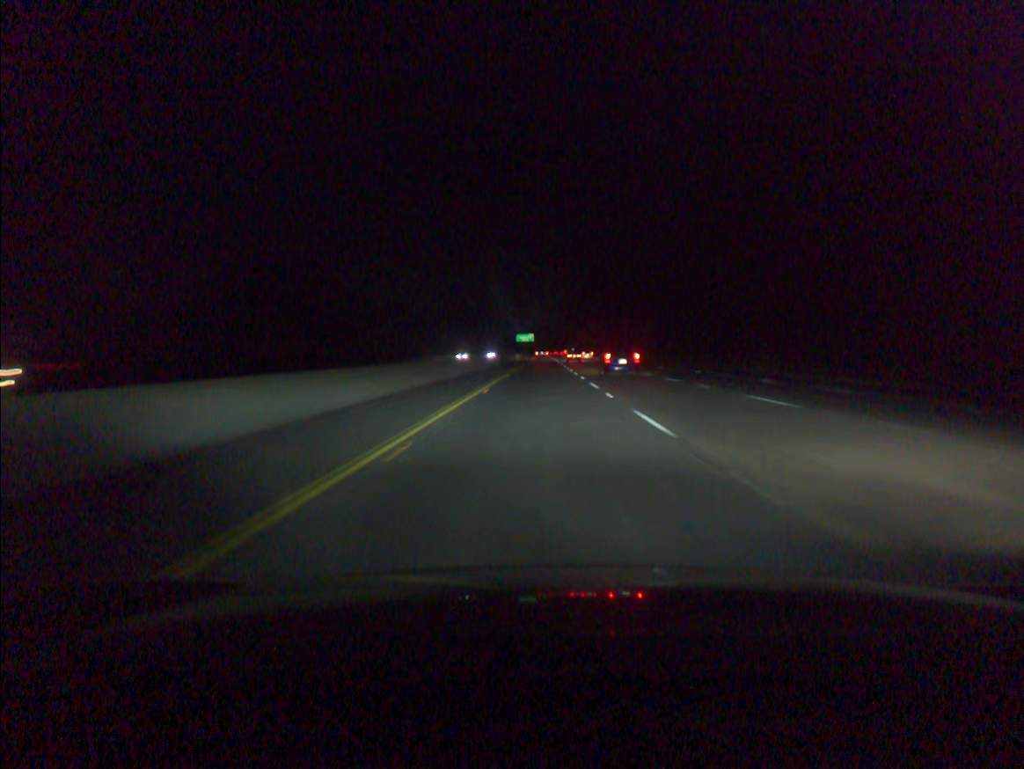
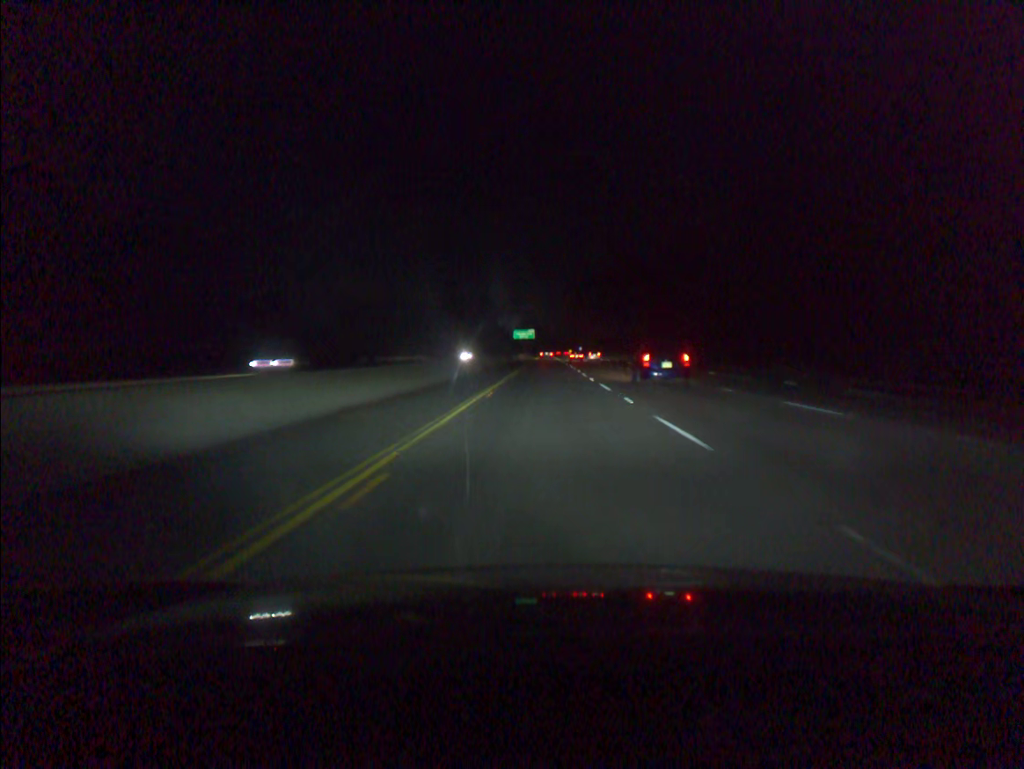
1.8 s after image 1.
(-0.2, +60.5) m; 0°
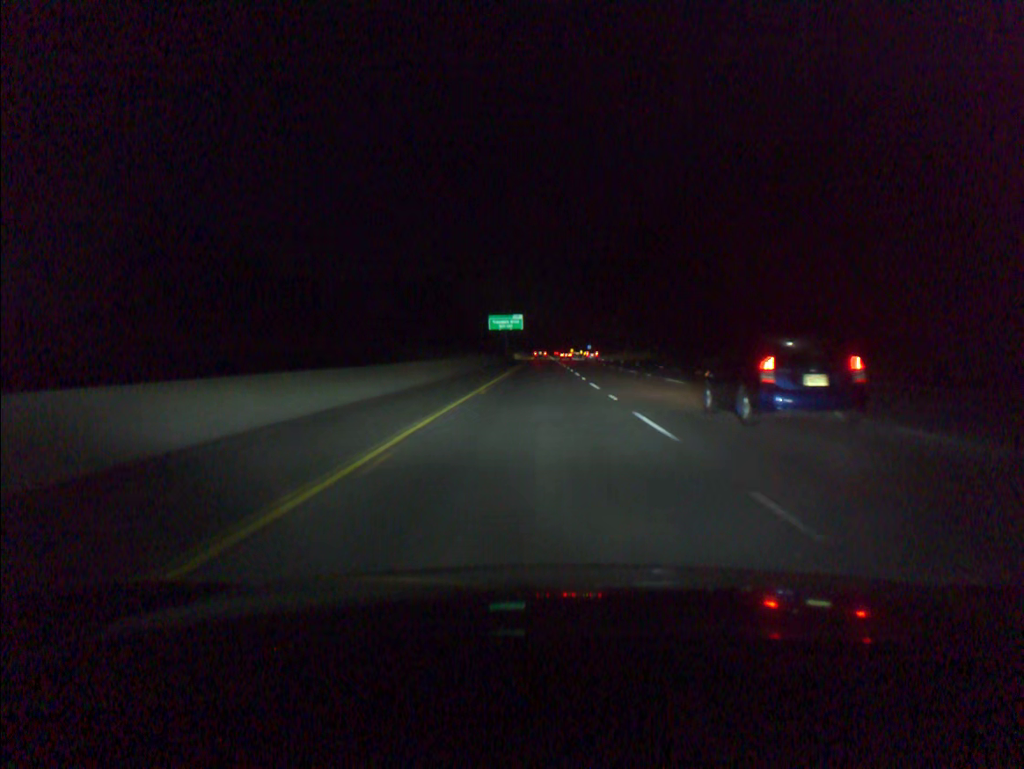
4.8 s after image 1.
(+0.6, +100.8) m; 0°
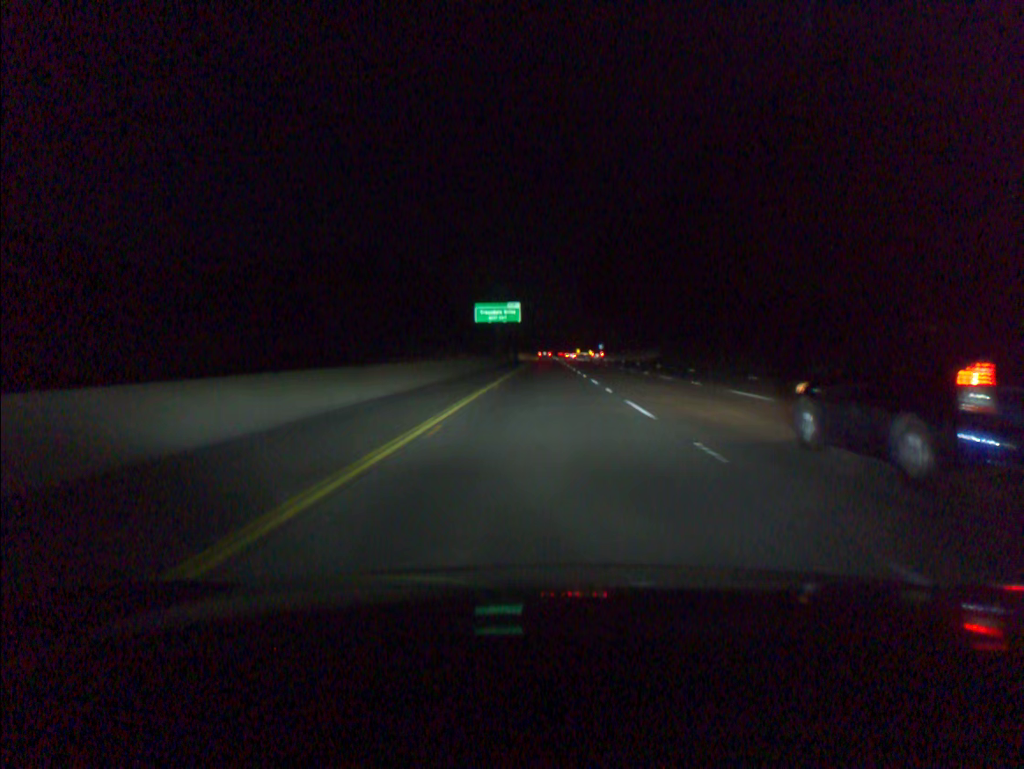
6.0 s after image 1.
(-0.1, +40.3) m; 0°
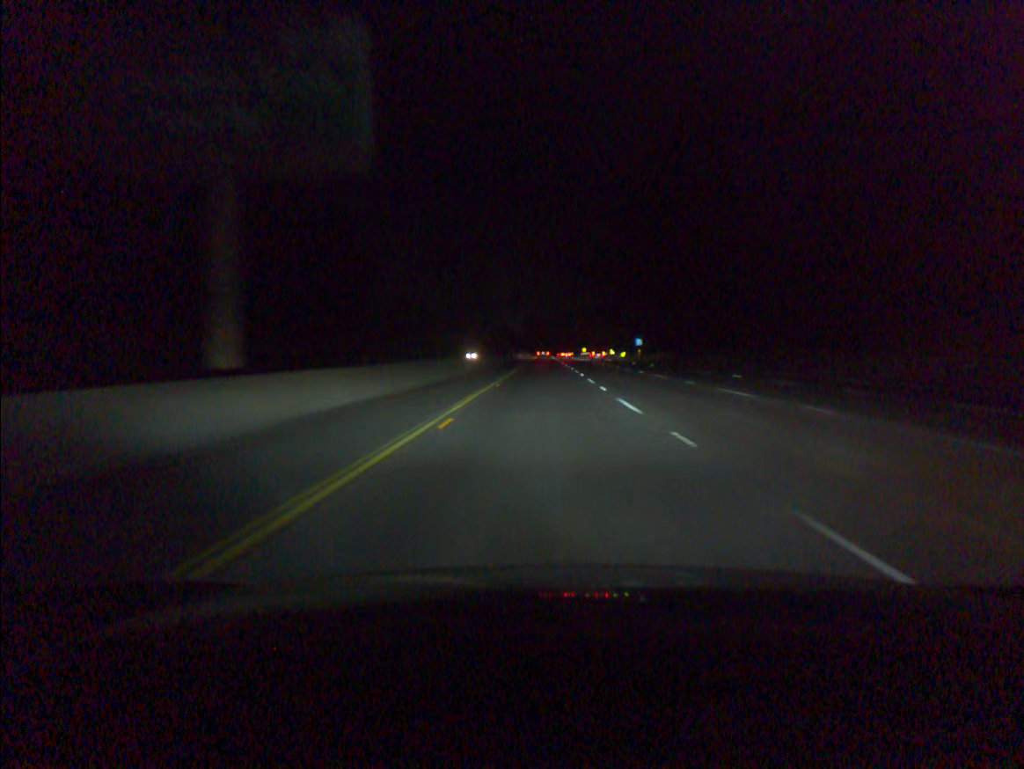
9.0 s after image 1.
(+0.5, +100.7) m; 0°
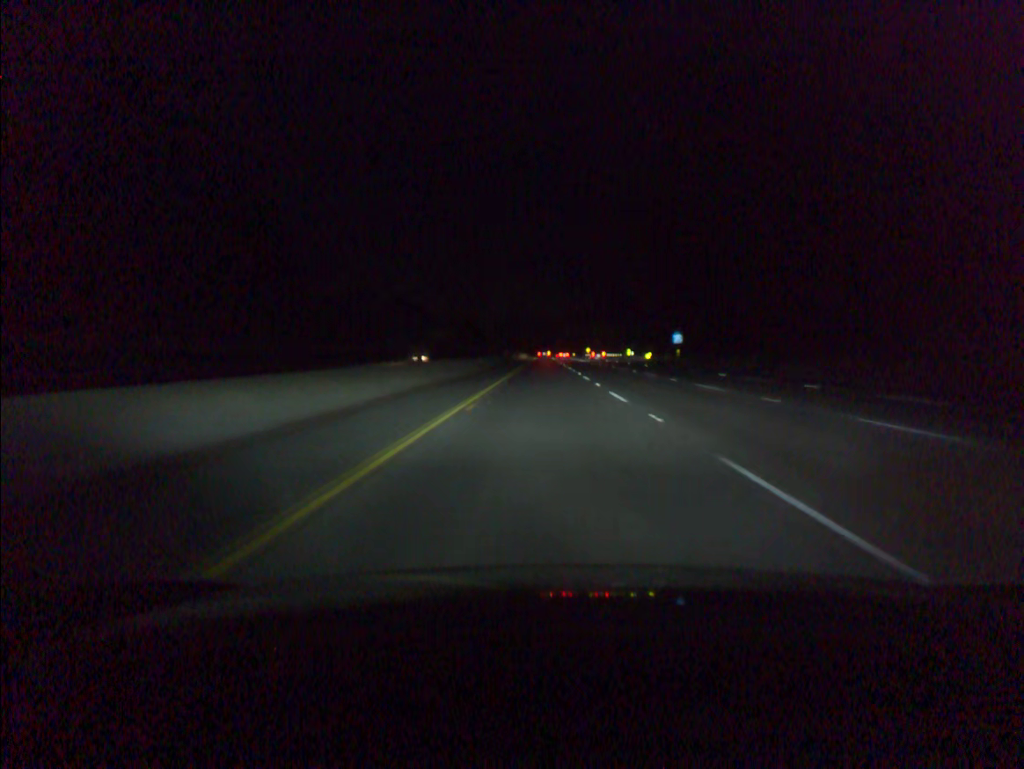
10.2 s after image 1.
(0.0, +40.2) m; 0°
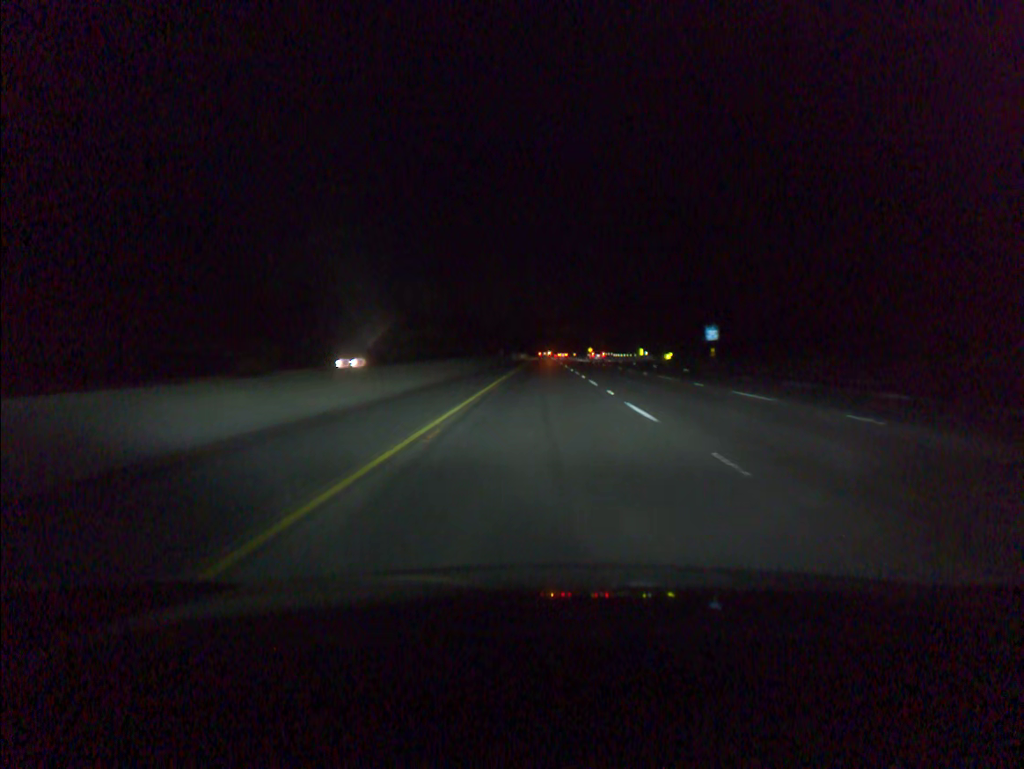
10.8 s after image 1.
(0.0, +20.1) m; 0°
